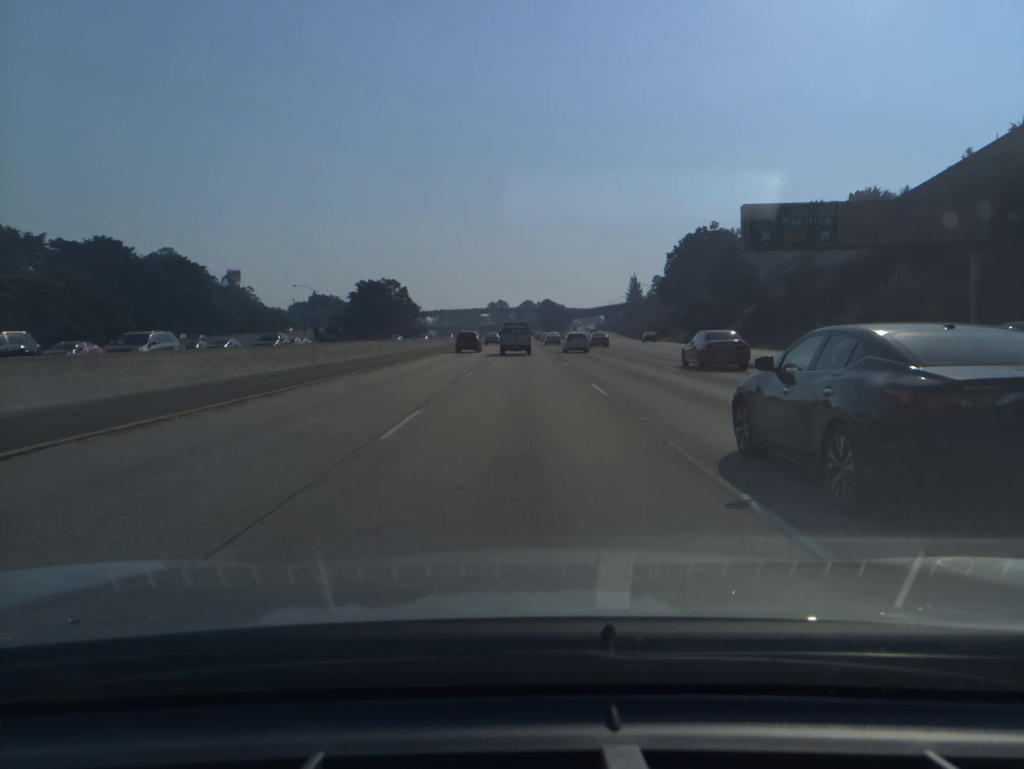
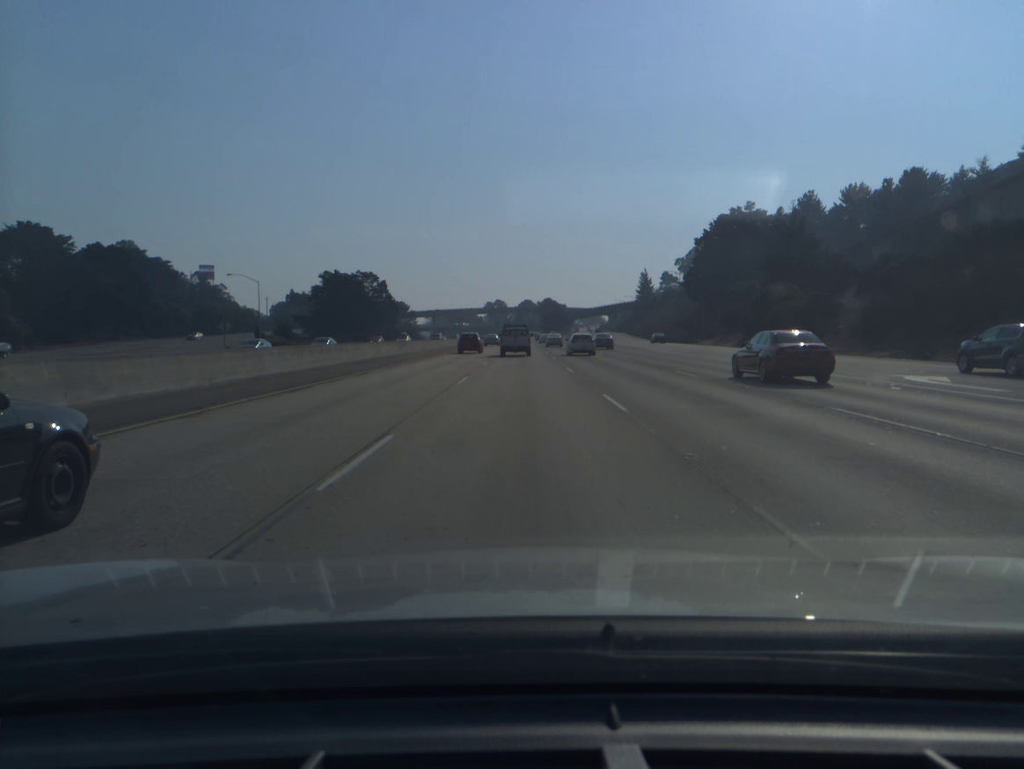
(0.0, +32.5) m; 0°
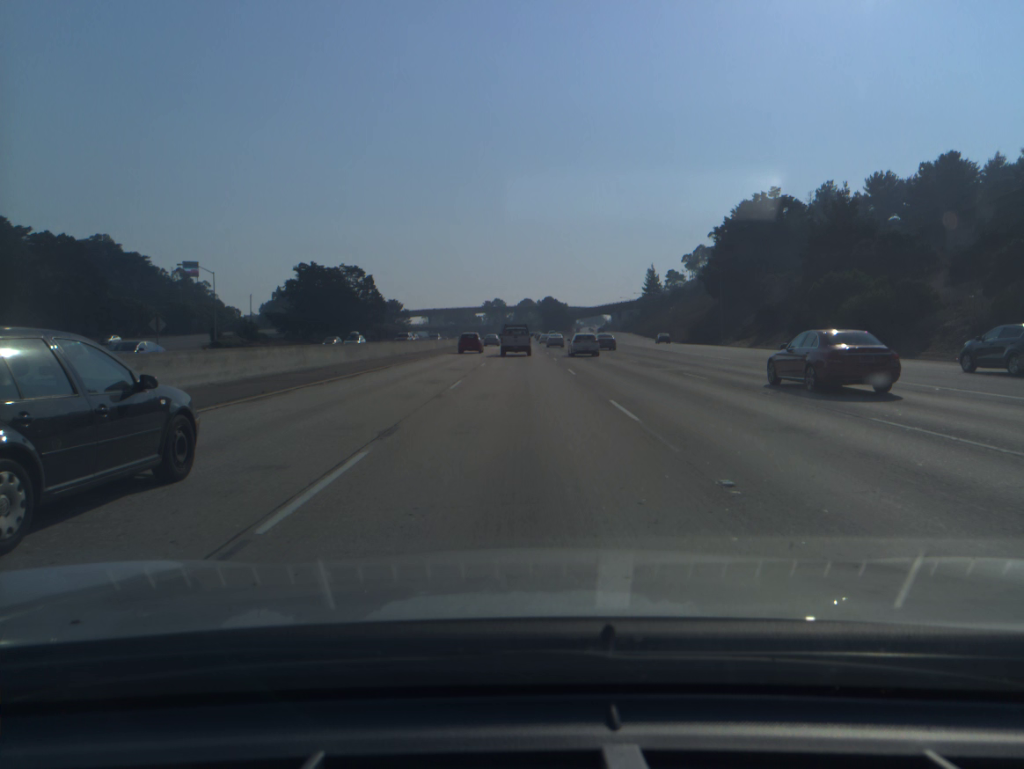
(0.0, +16.2) m; 0°
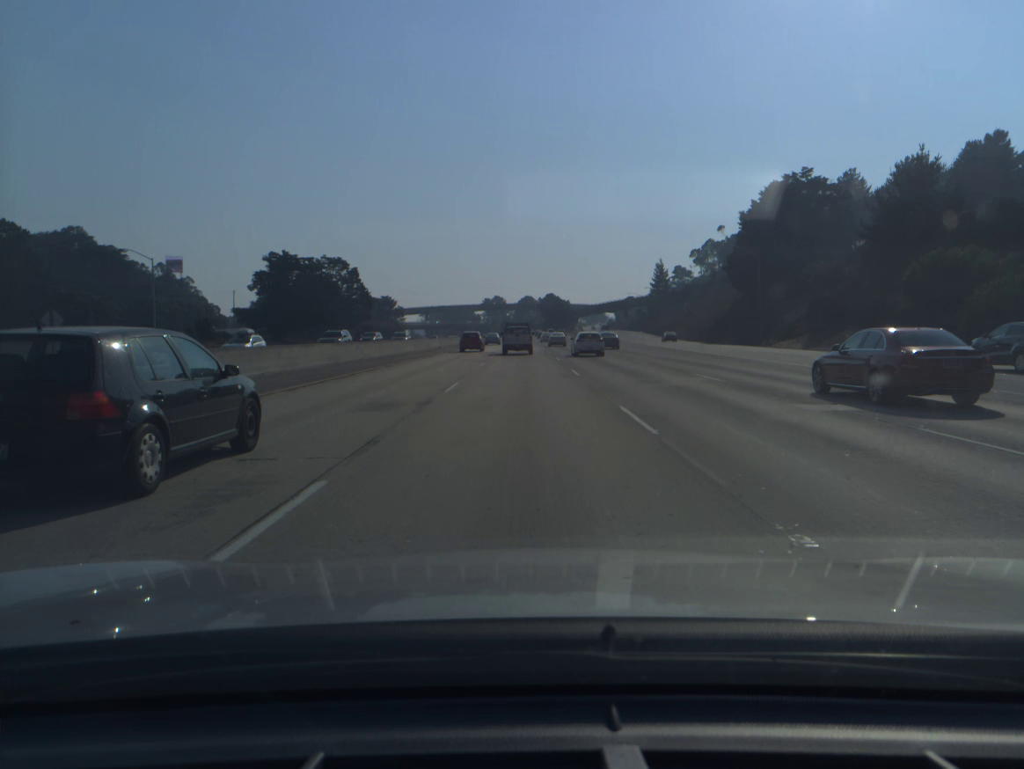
(0.0, +16.3) m; 0°
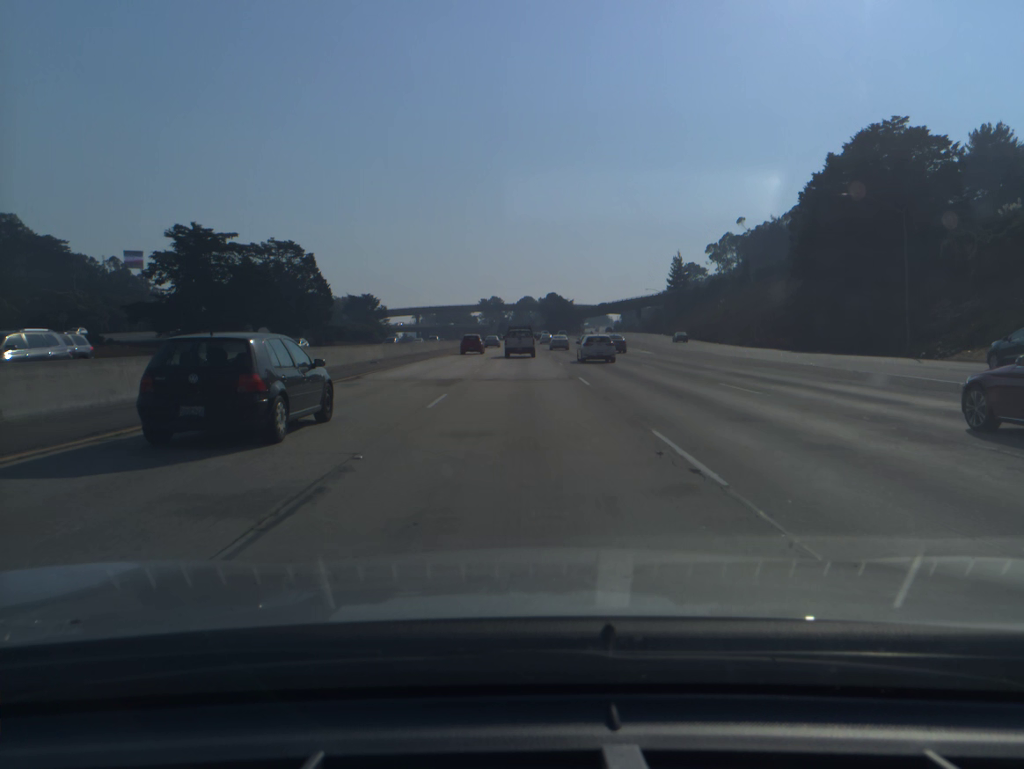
(0.0, +32.6) m; 0°
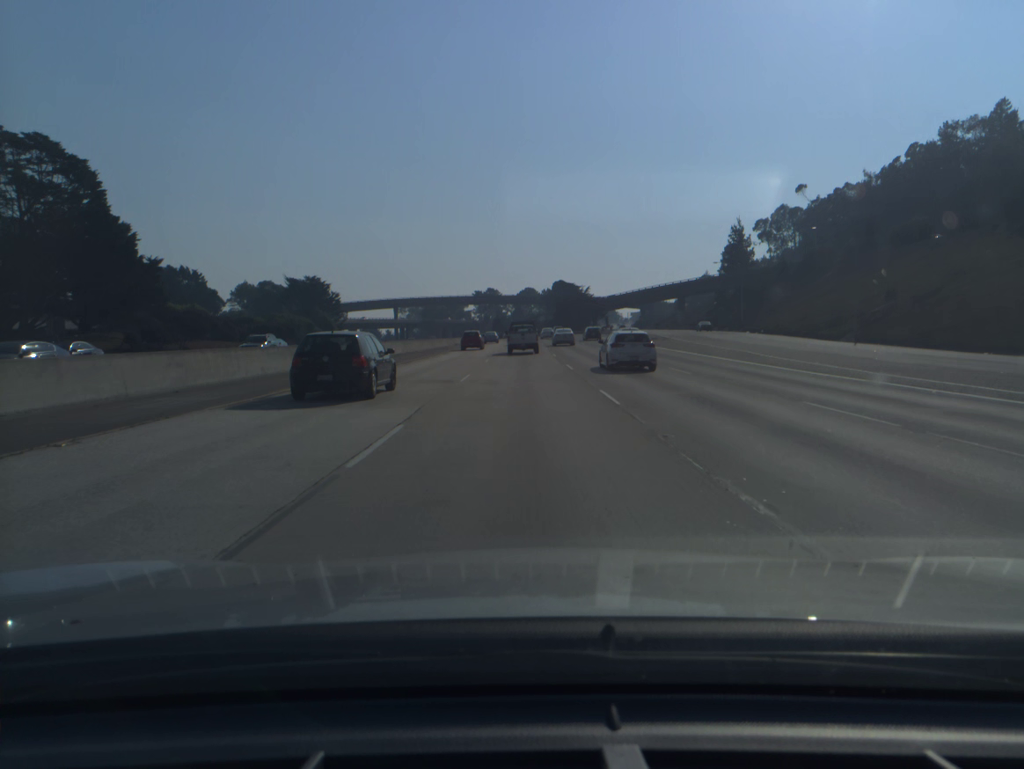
(-0.1, +65.3) m; 0°
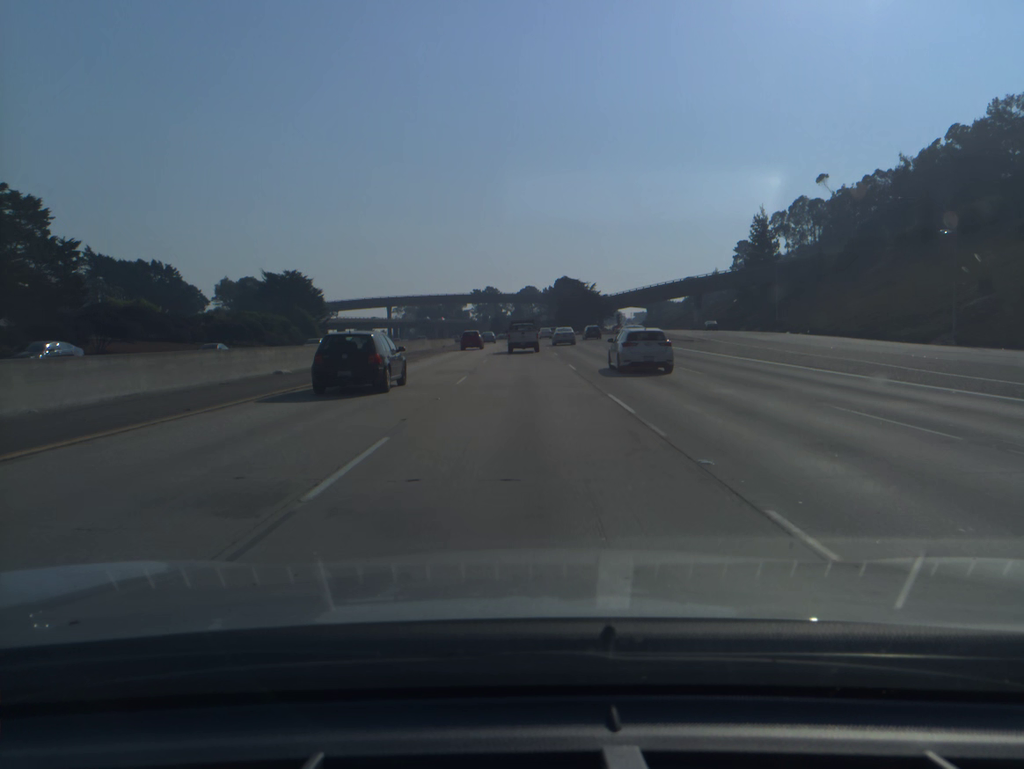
(0.0, +16.2) m; 0°
